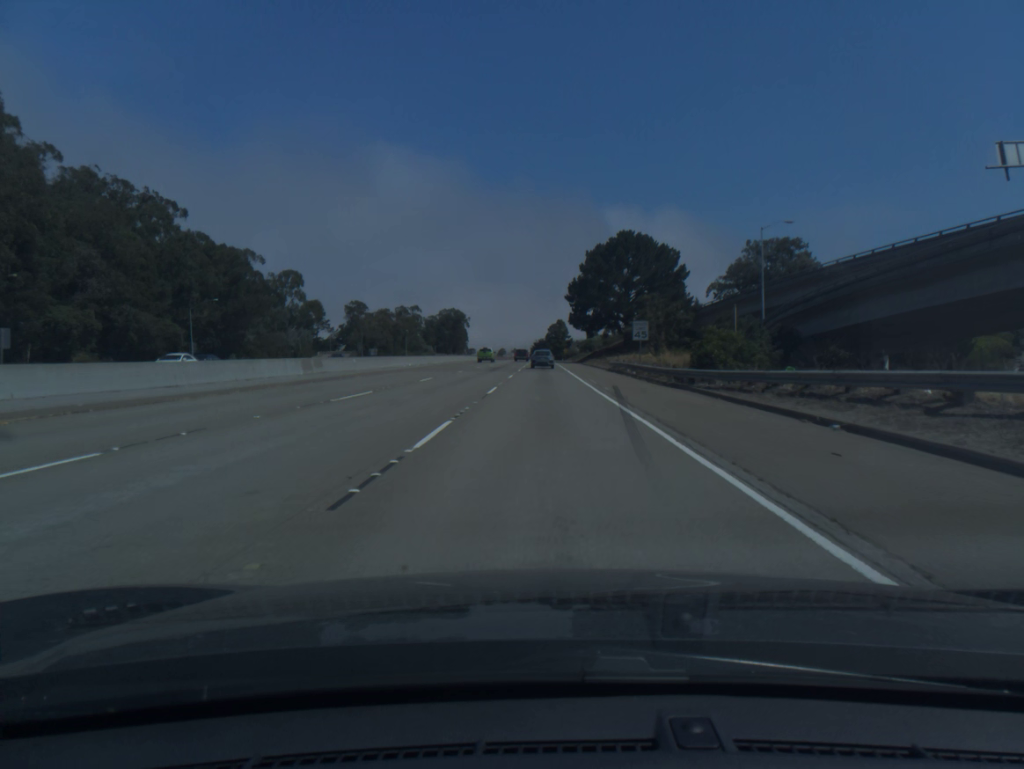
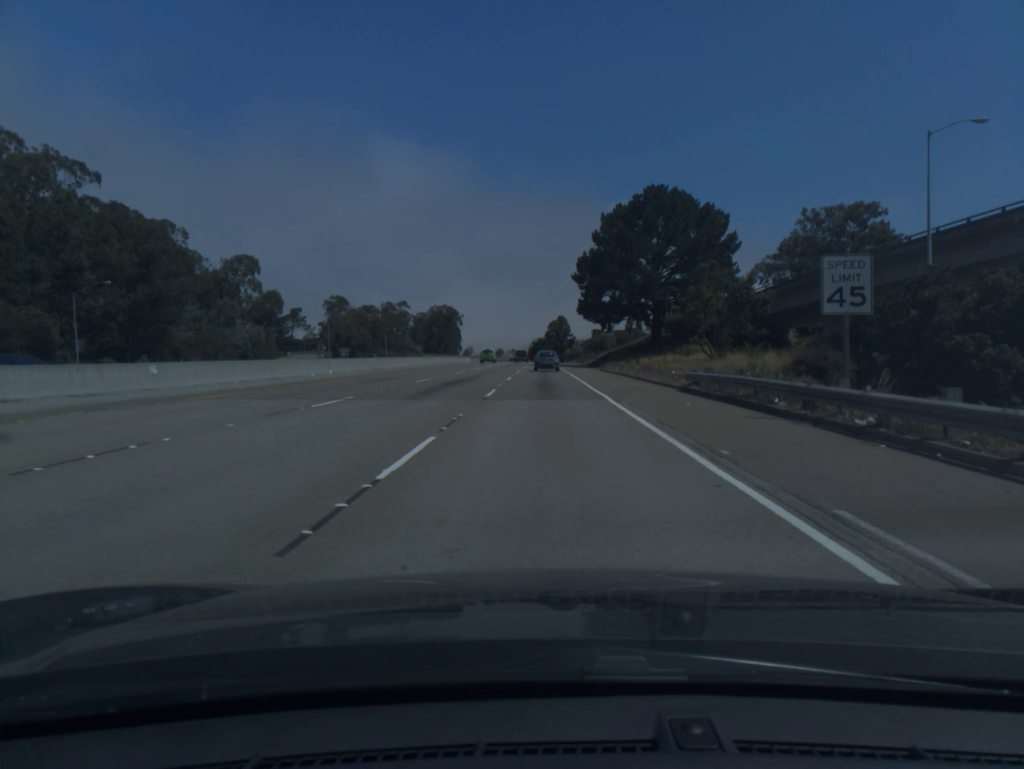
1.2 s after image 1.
(0.0, +30.9) m; 0°
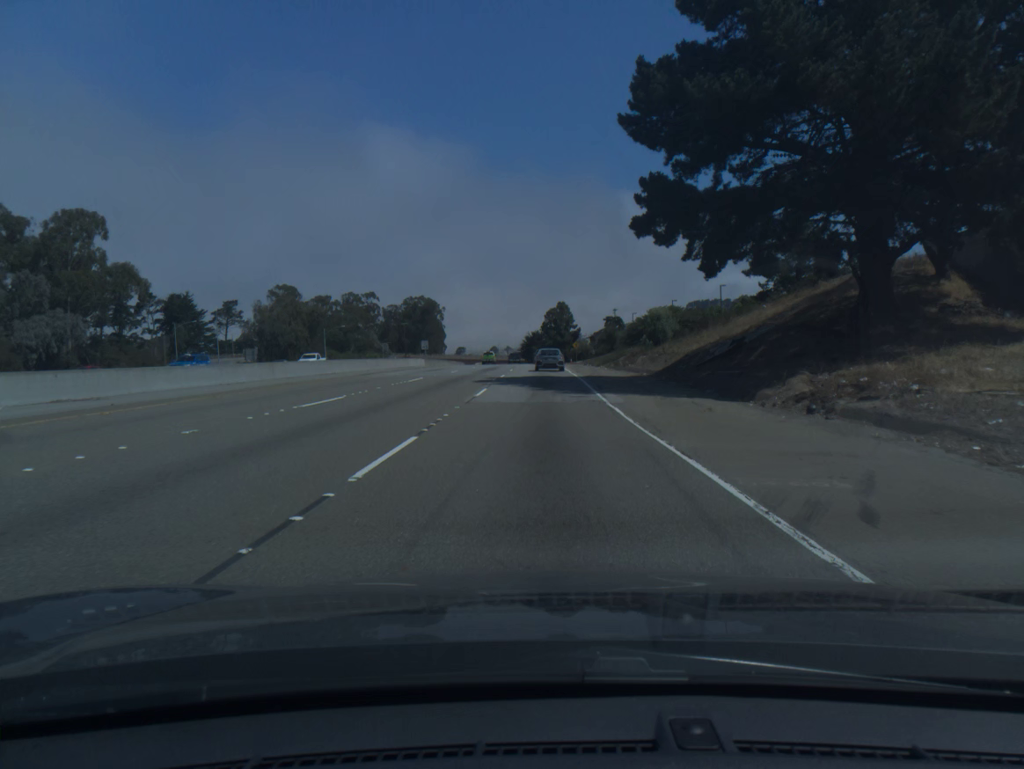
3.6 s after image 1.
(+0.2, +59.4) m; 0°
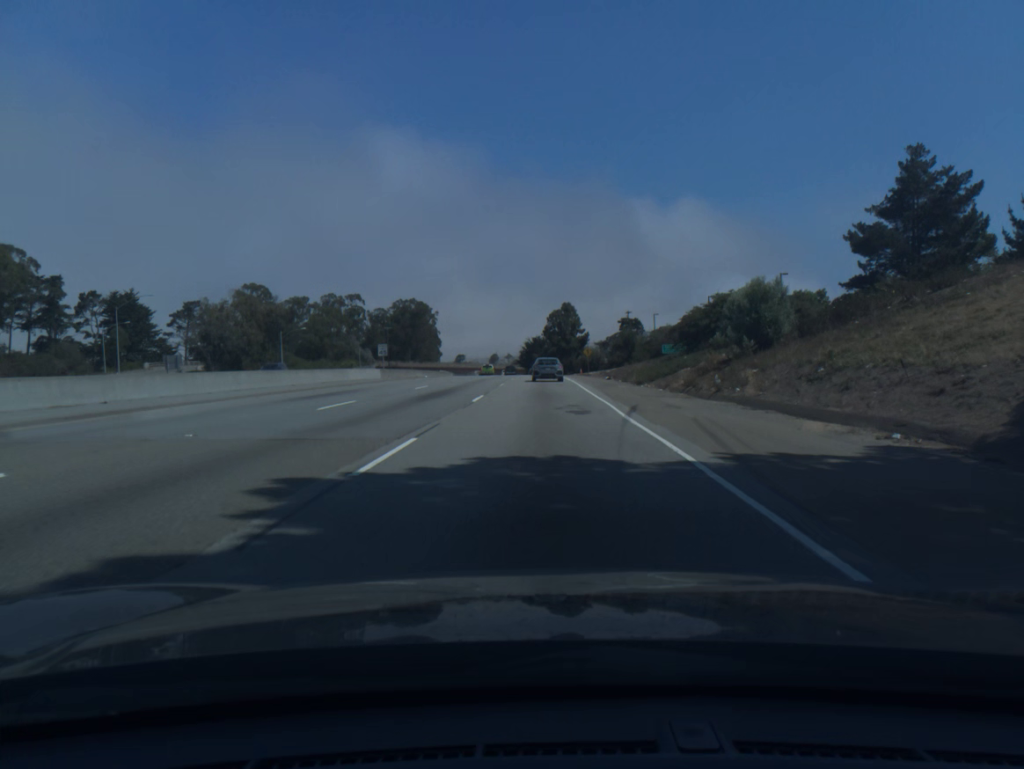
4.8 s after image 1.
(0.0, +28.6) m; 0°
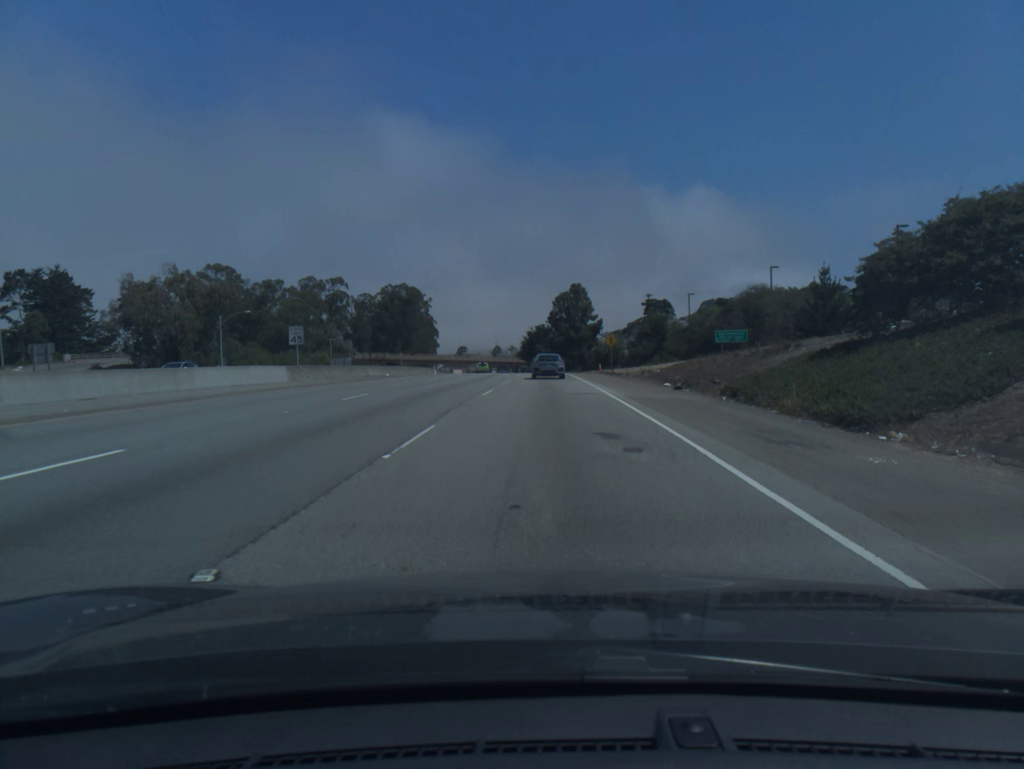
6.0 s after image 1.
(0.0, +27.9) m; 0°
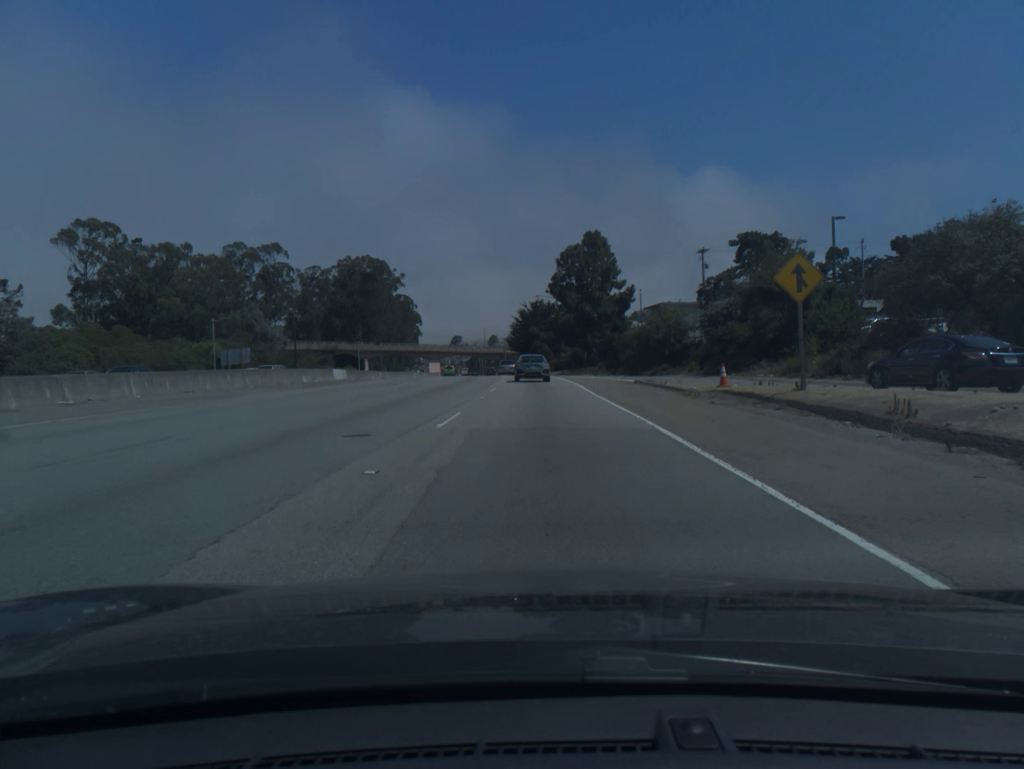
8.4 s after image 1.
(+0.1, +54.1) m; 0°
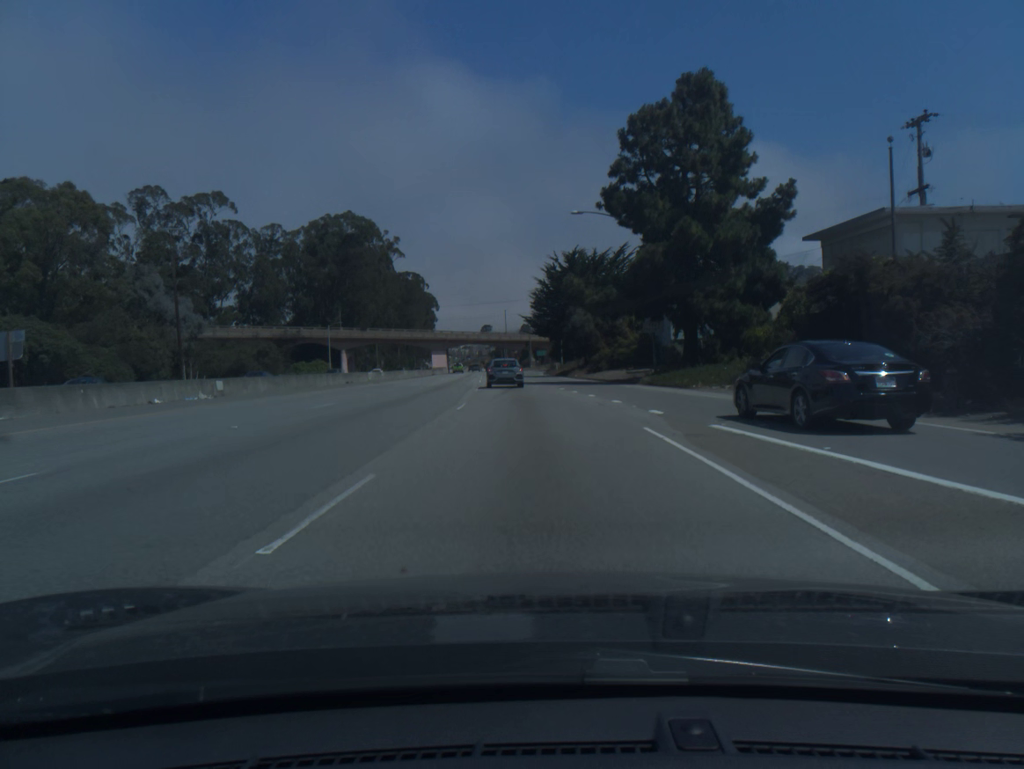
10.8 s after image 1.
(-0.7, +52.5) m; -2°
